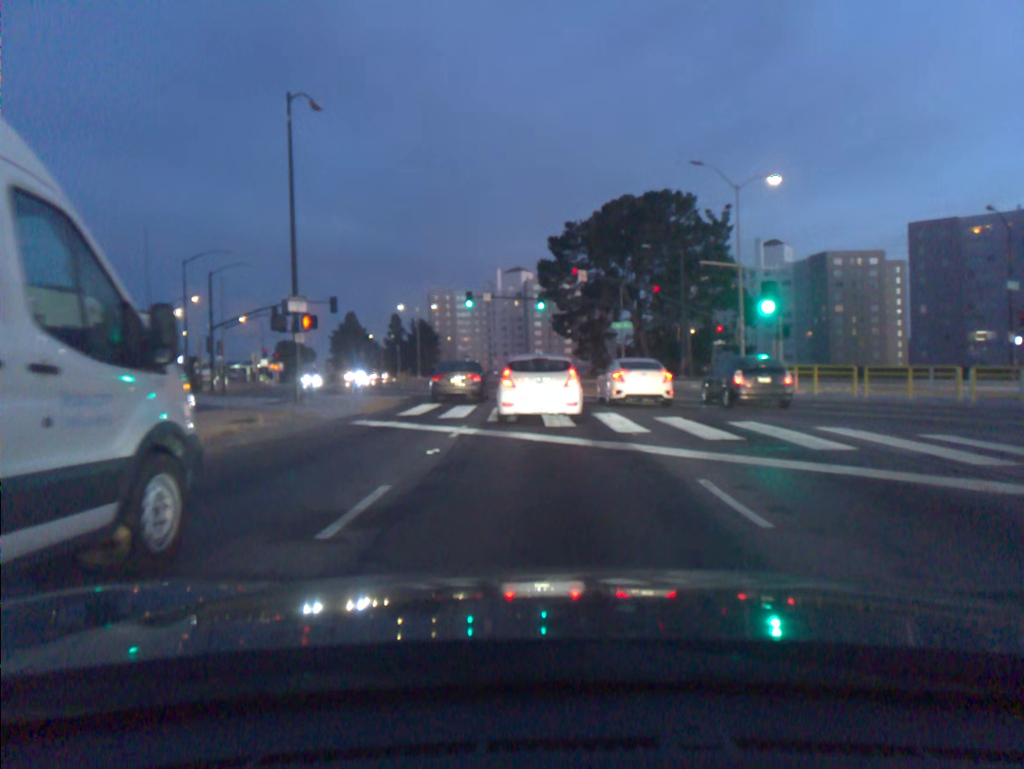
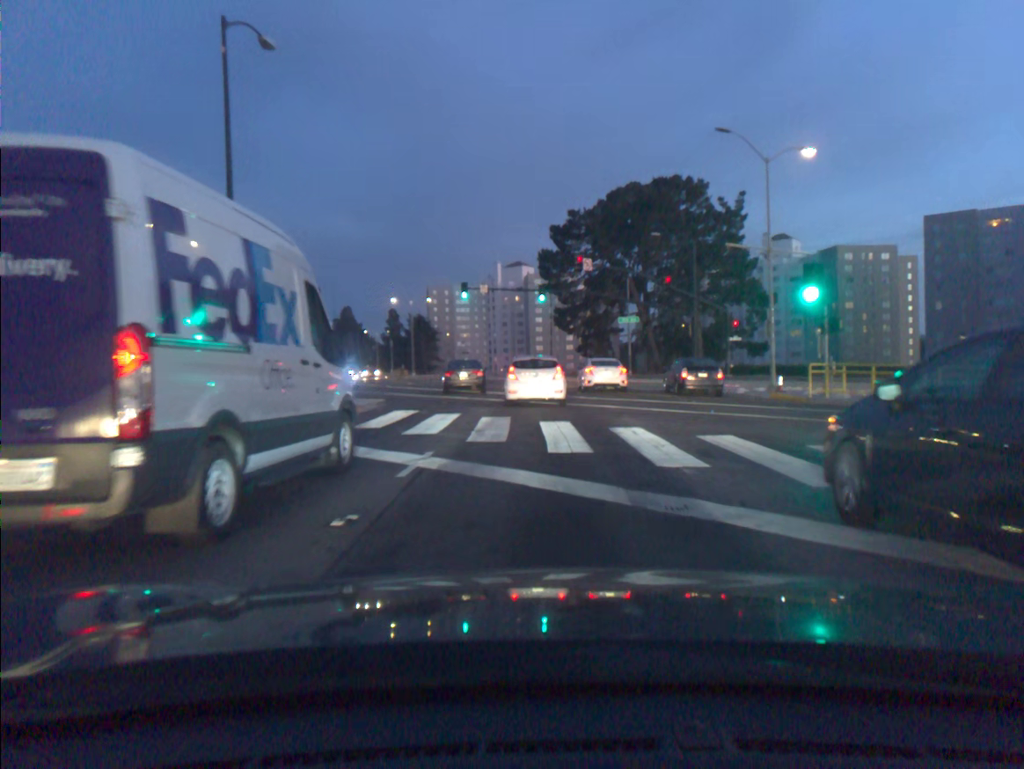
(0.0, +4.7) m; 0°
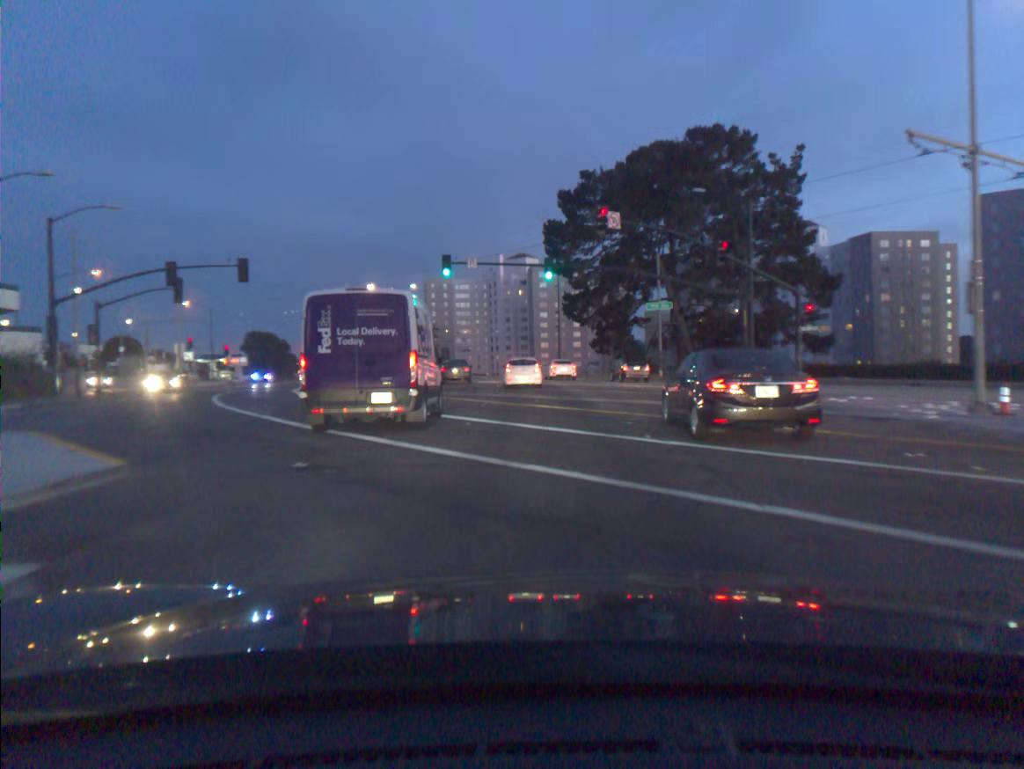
(-0.1, +15.3) m; 0°
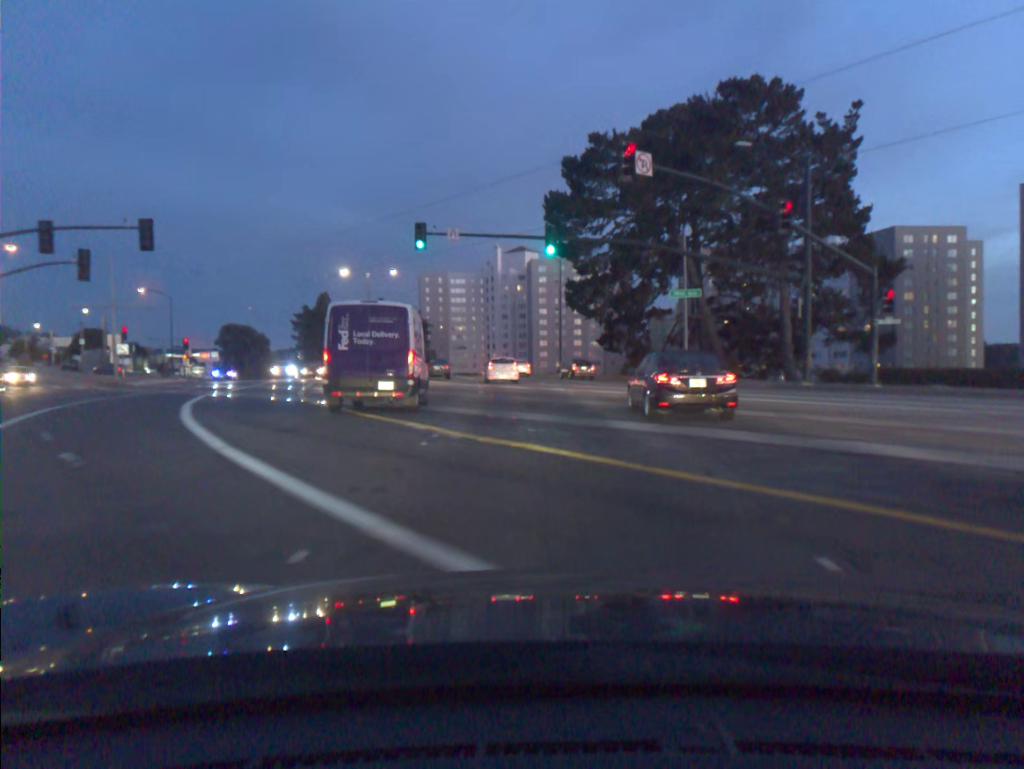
(0.0, +10.4) m; 0°
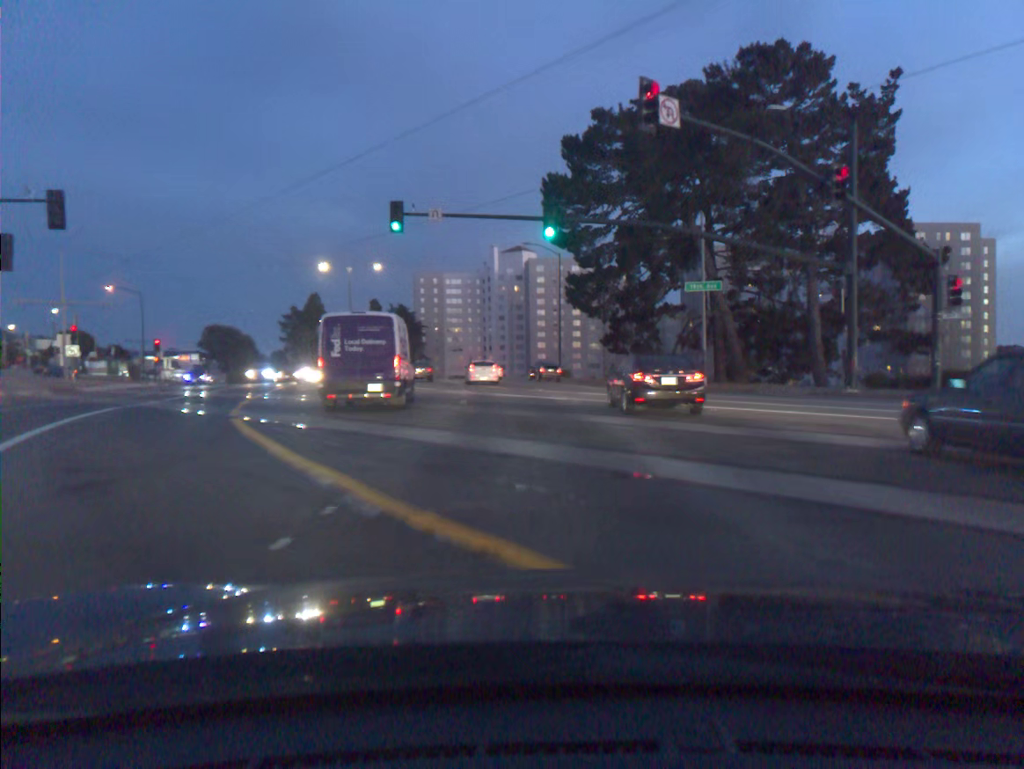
(0.0, +5.8) m; +1°
